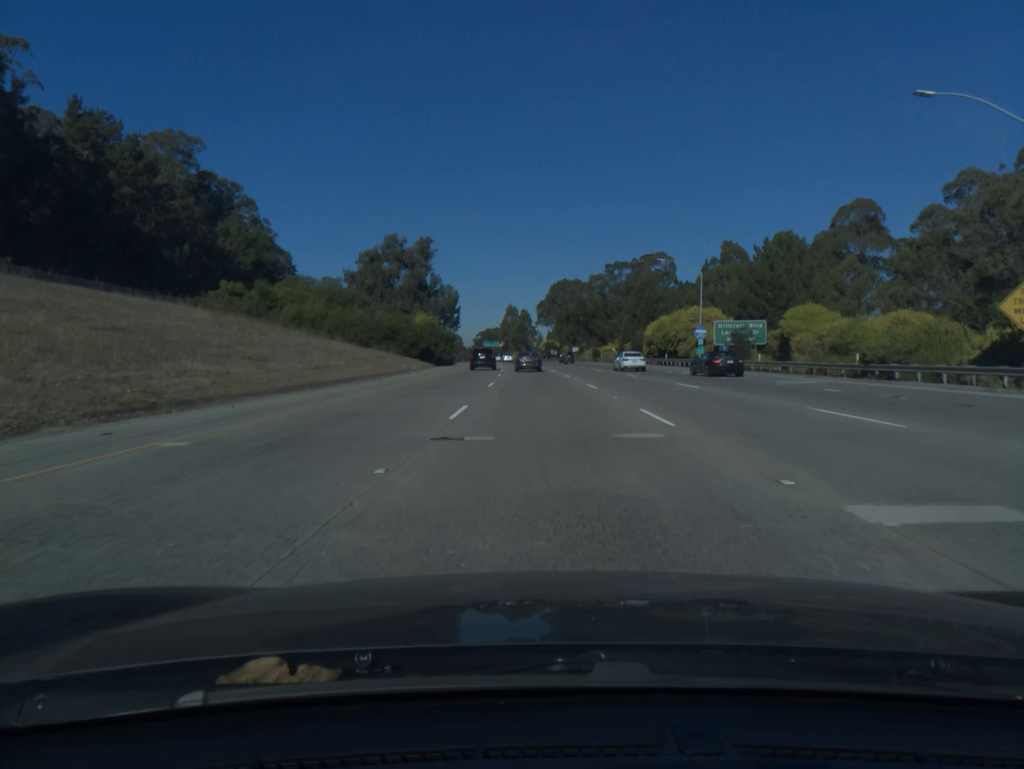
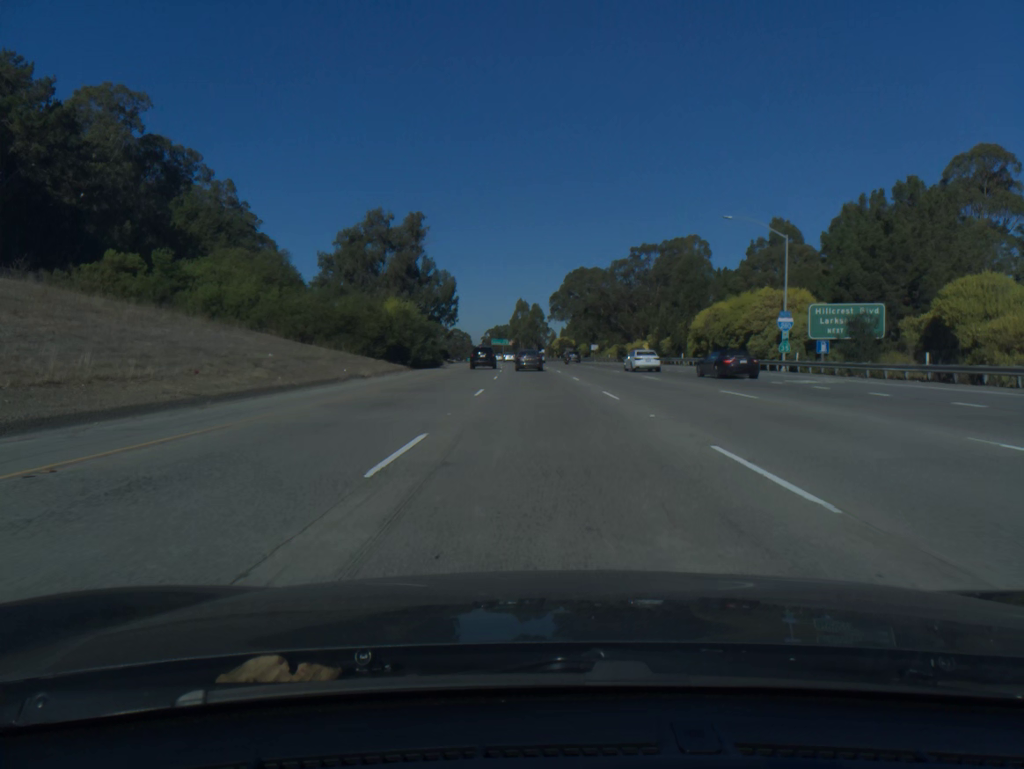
(-0.2, +21.5) m; -1°
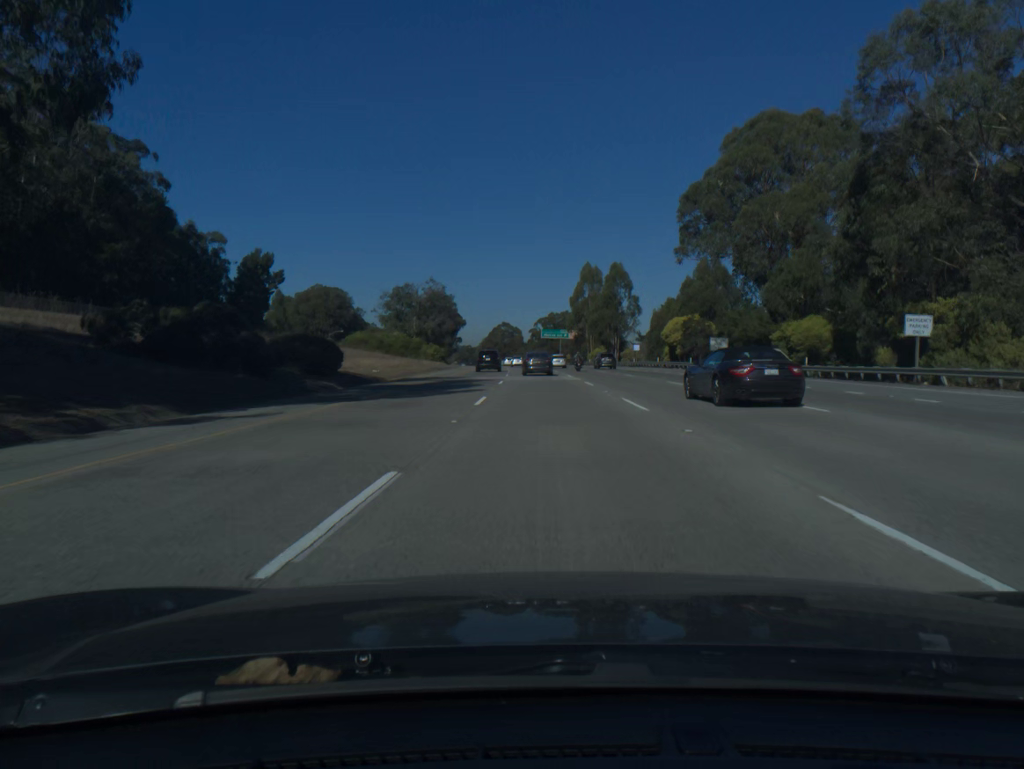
(-4.2, +106.0) m; -4°
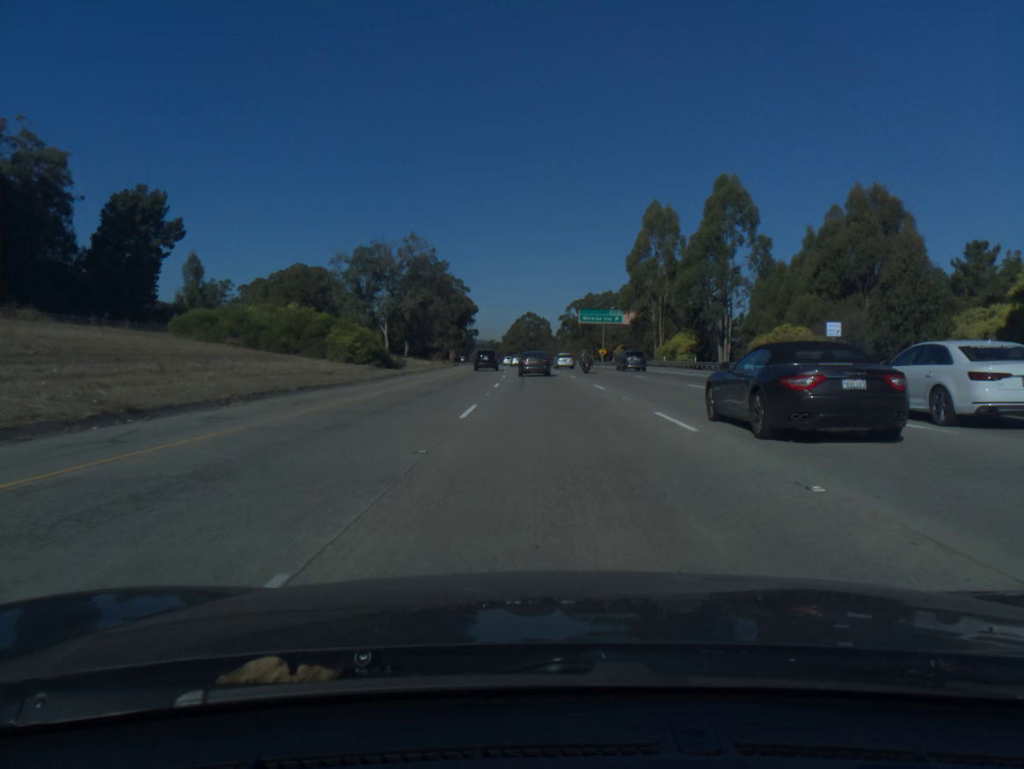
(-1.2, +63.0) m; -2°
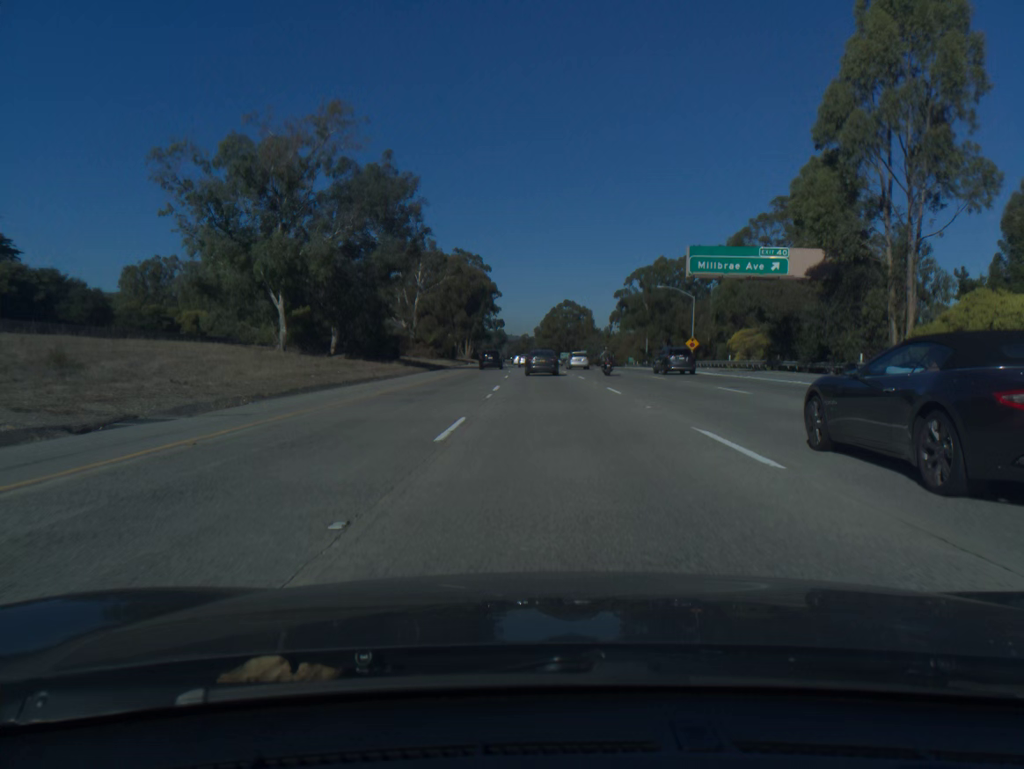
(-1.4, +62.3) m; -3°
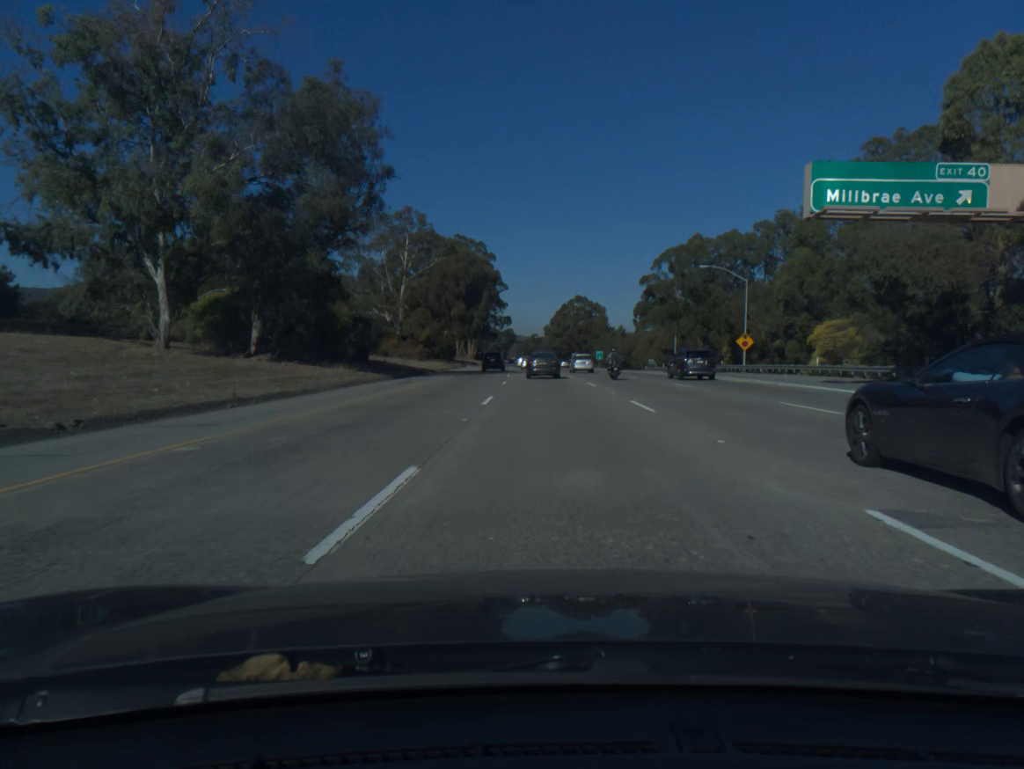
(-0.1, +20.8) m; -1°
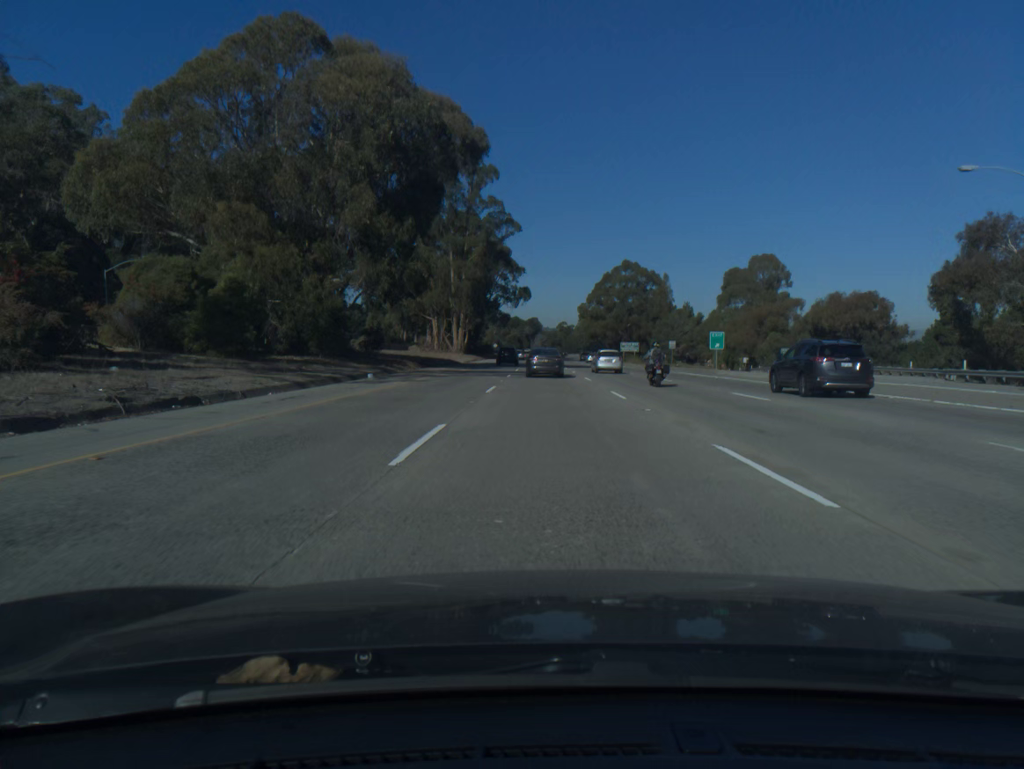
(-1.7, +83.4) m; -2°
